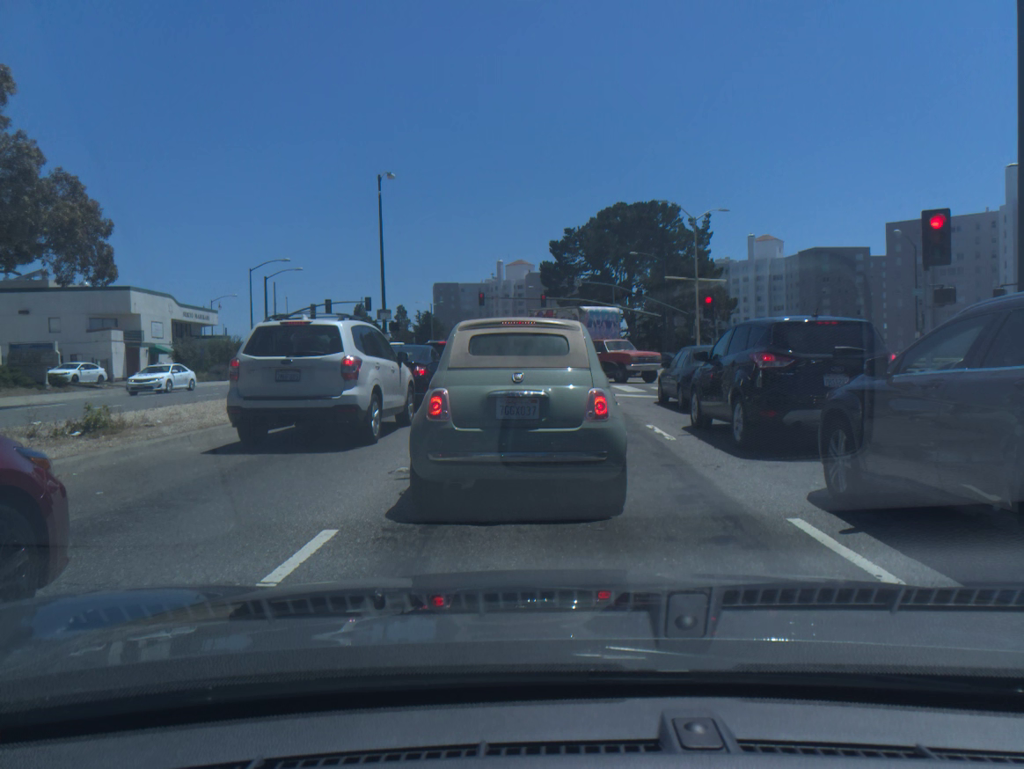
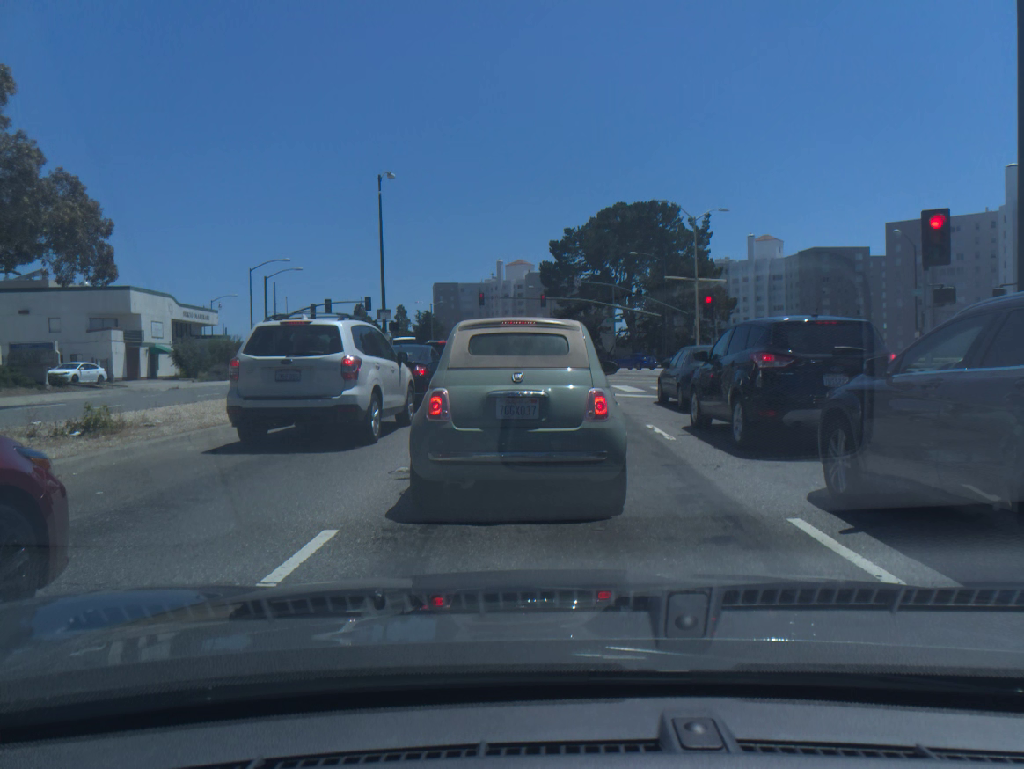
(0.0, 0.0) m; 0°
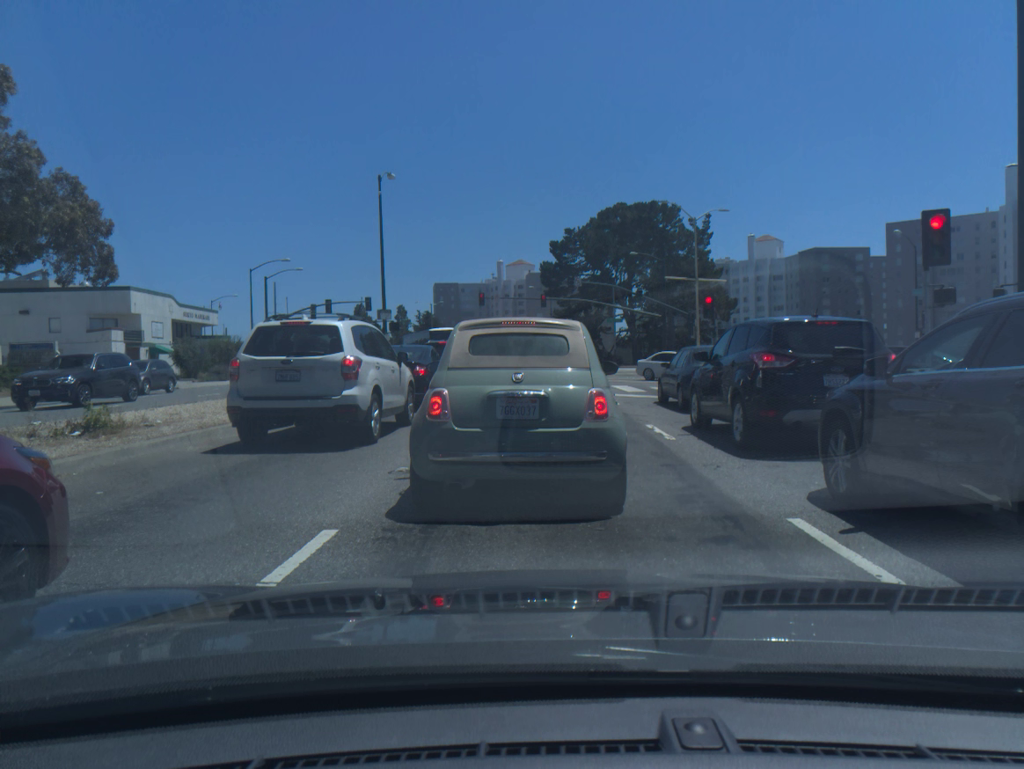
(0.0, 0.0) m; 0°
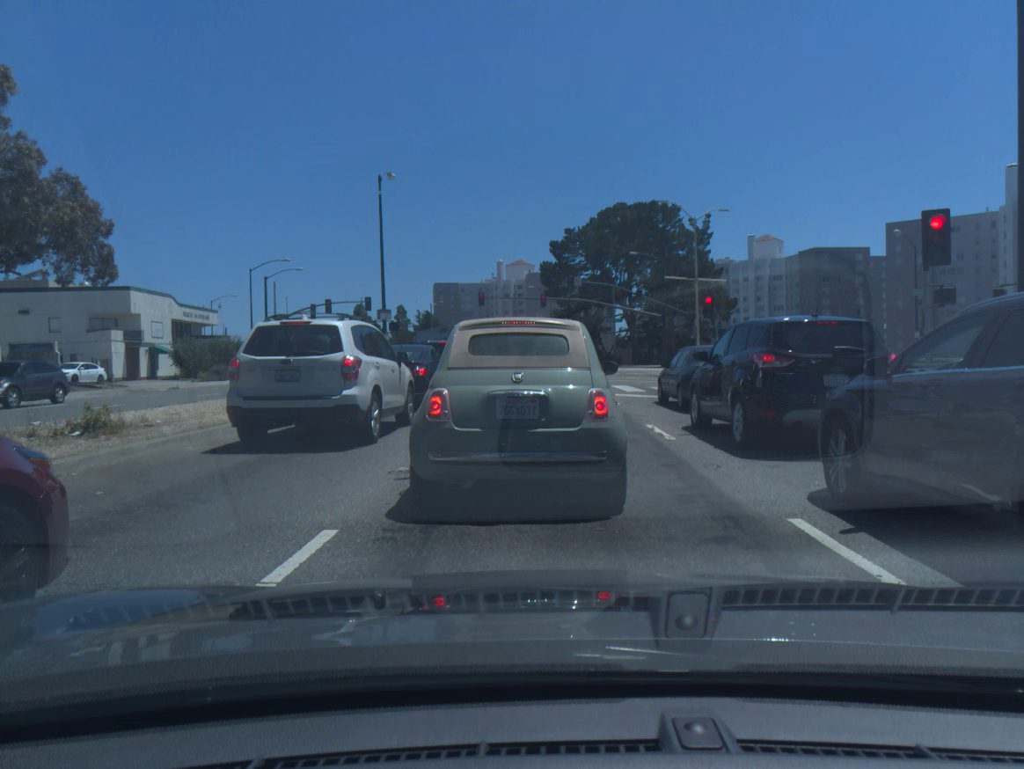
(0.0, 0.0) m; 0°
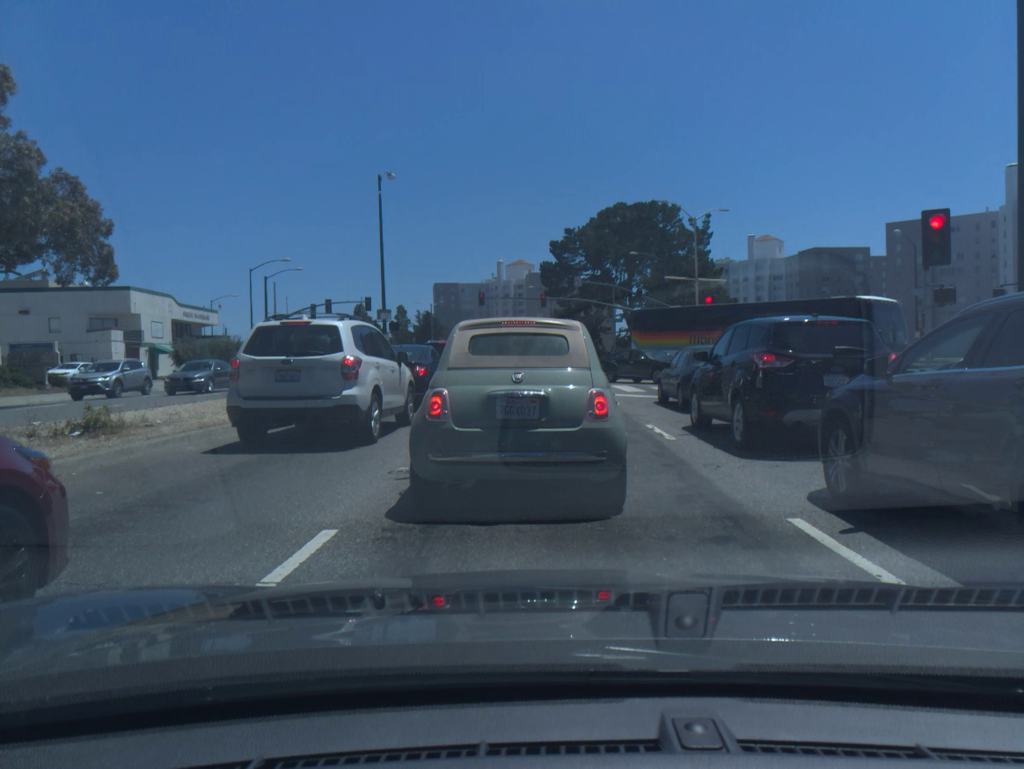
(0.0, 0.0) m; 0°
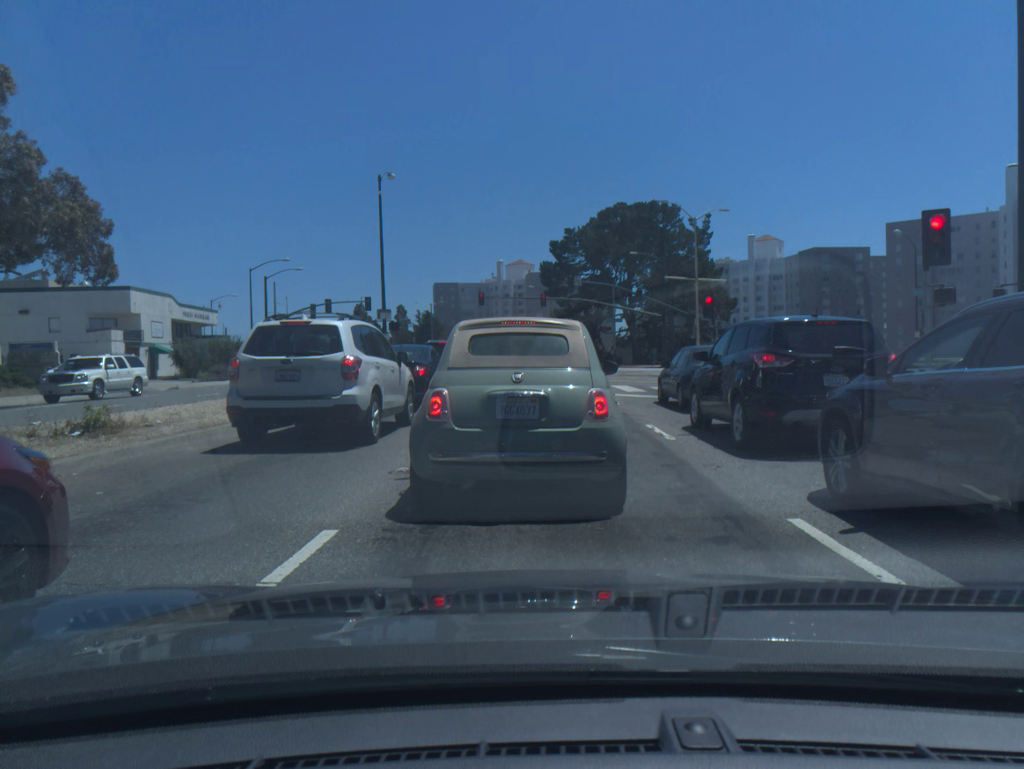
(0.0, 0.0) m; 0°
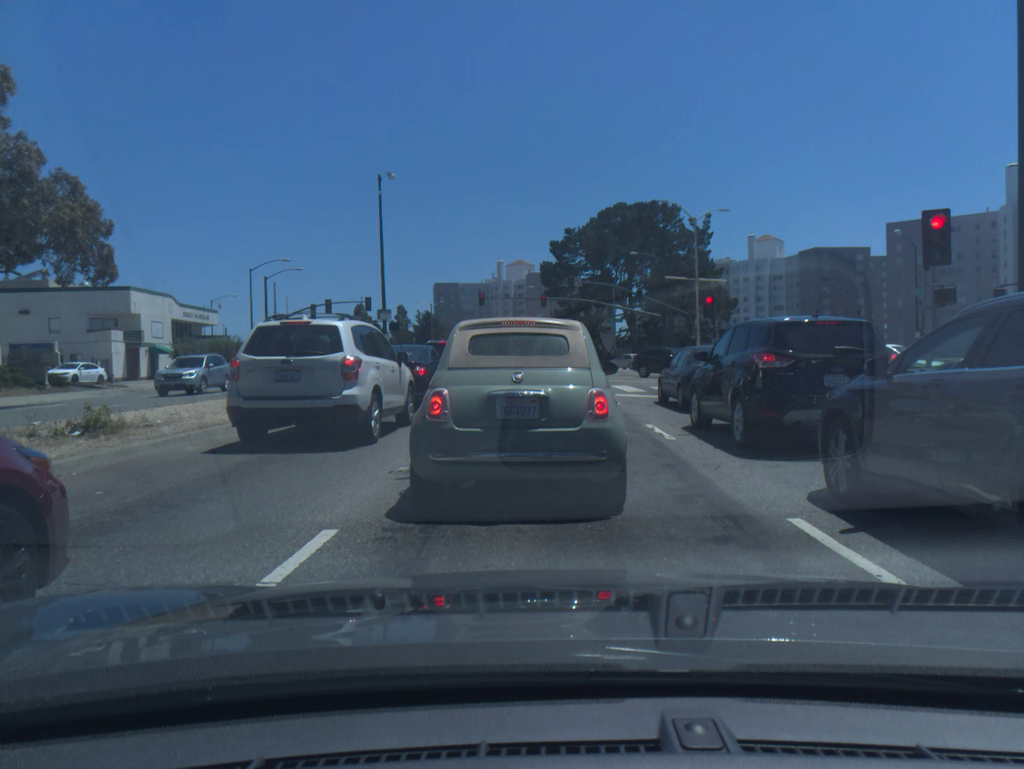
(0.0, 0.0) m; 0°
